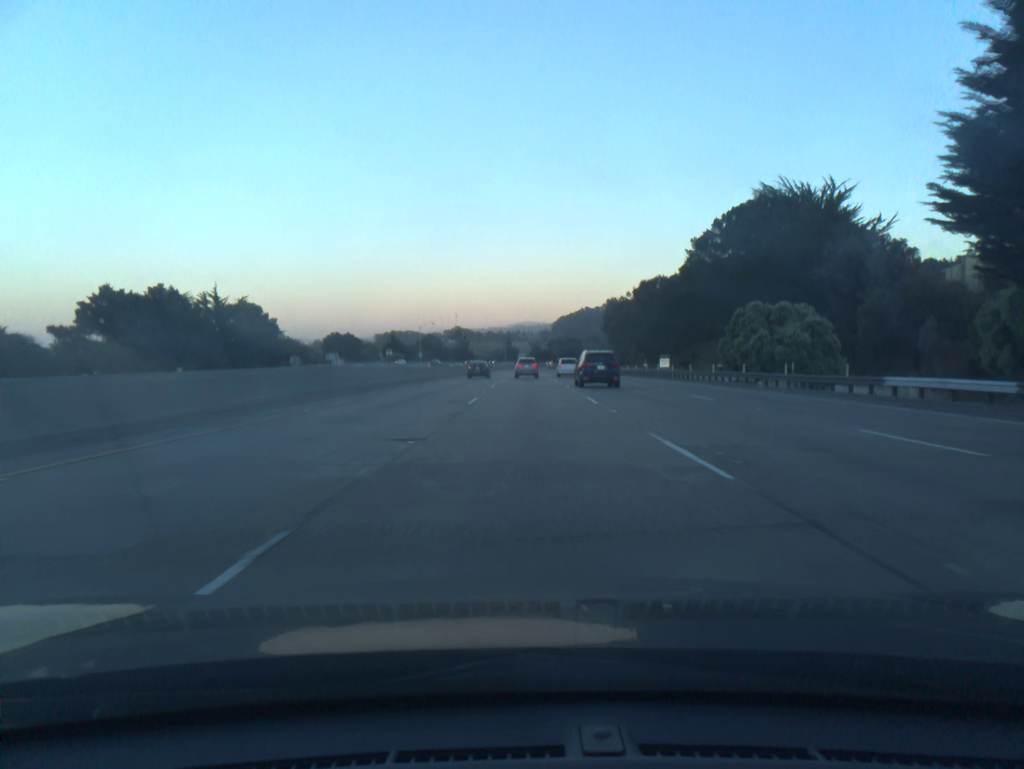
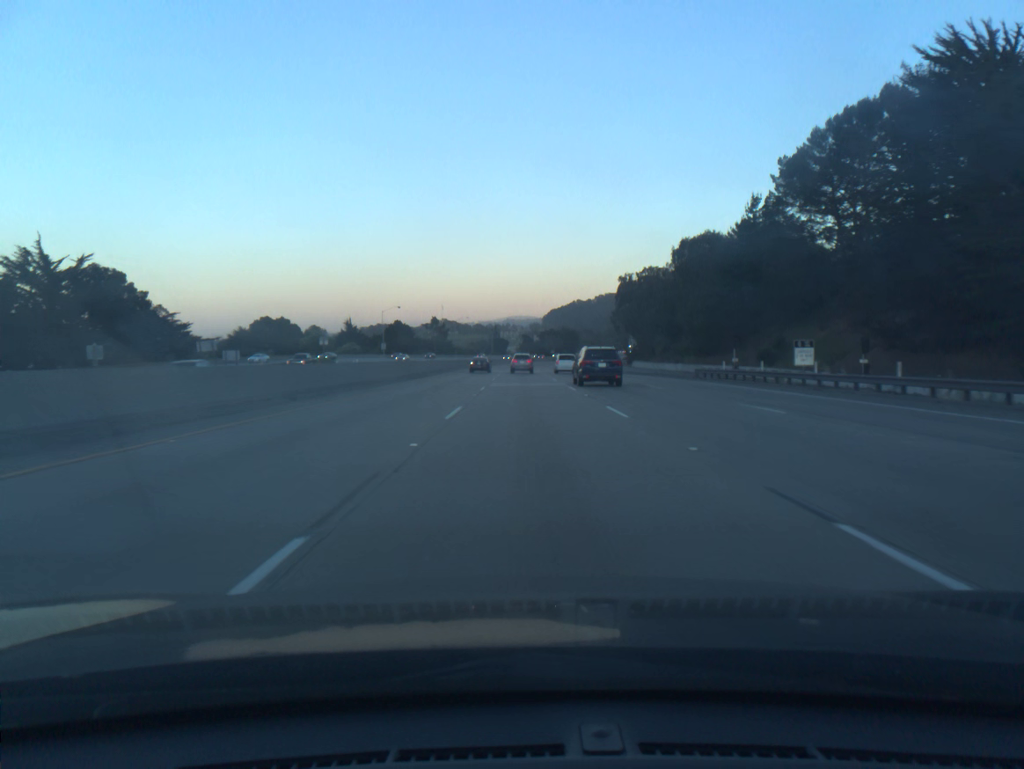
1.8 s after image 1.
(+0.2, +50.5) m; +1°
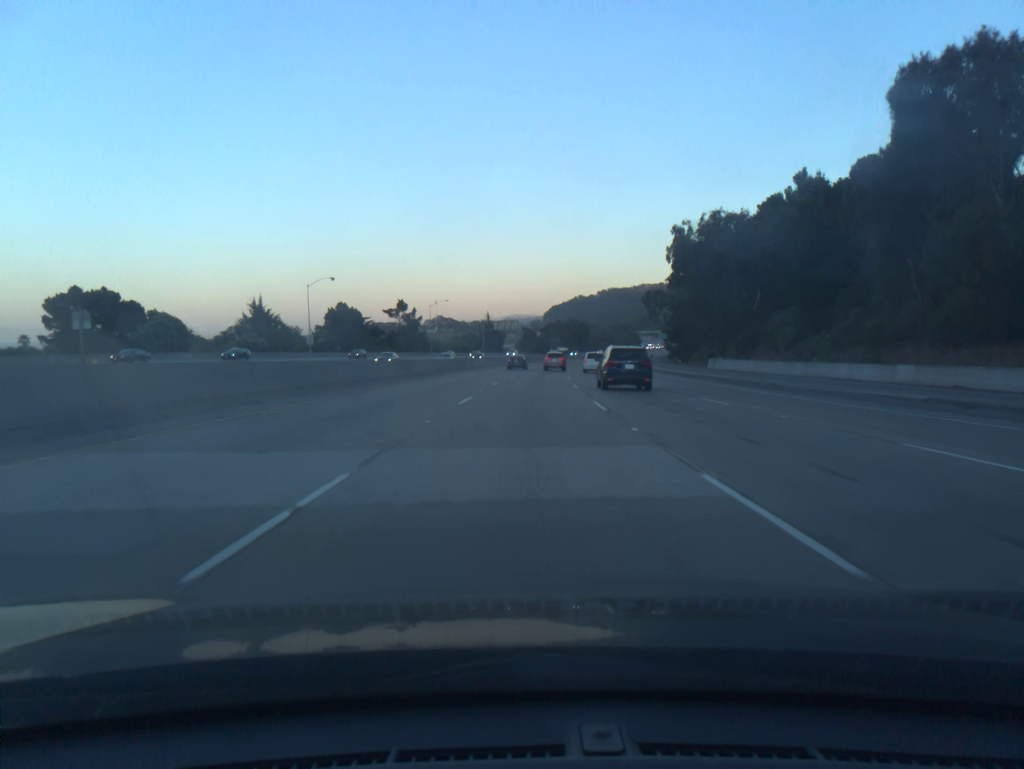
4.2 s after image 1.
(+0.2, +68.7) m; 0°
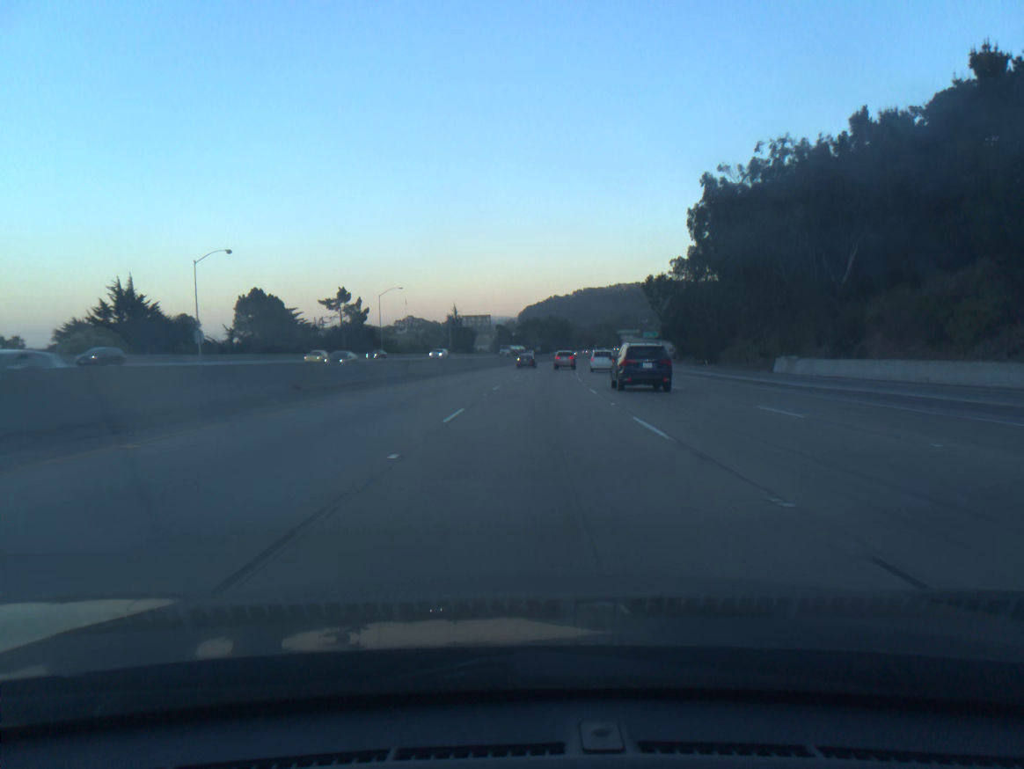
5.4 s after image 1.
(+0.4, +34.9) m; +2°
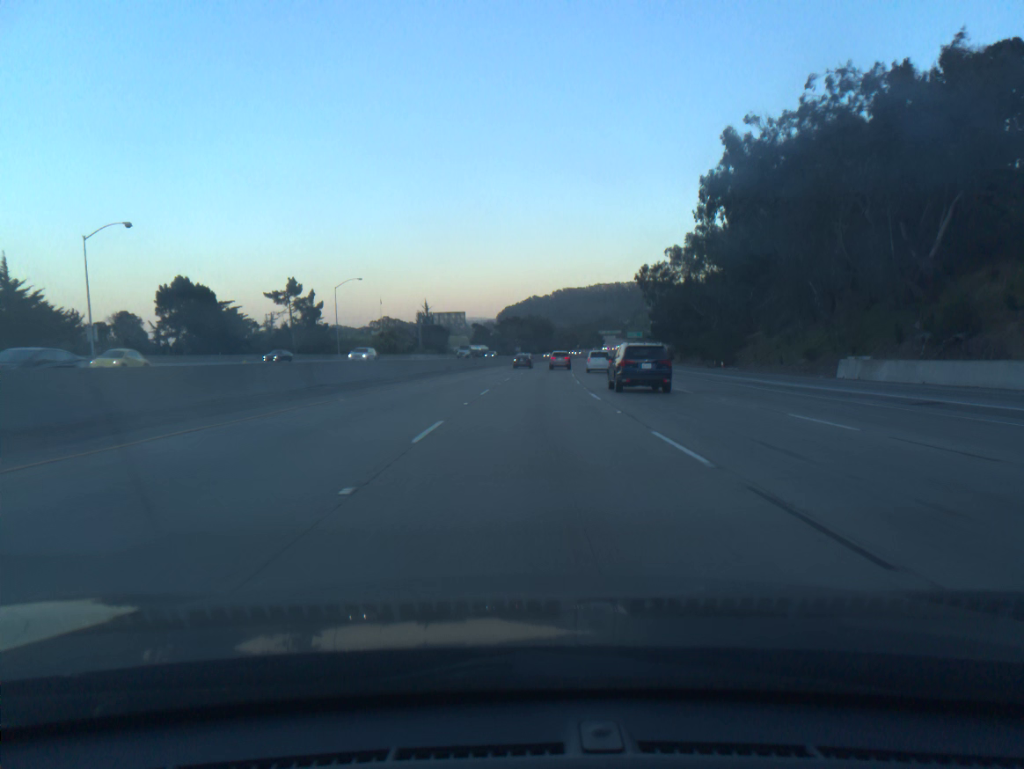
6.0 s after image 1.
(+0.2, +17.7) m; +2°
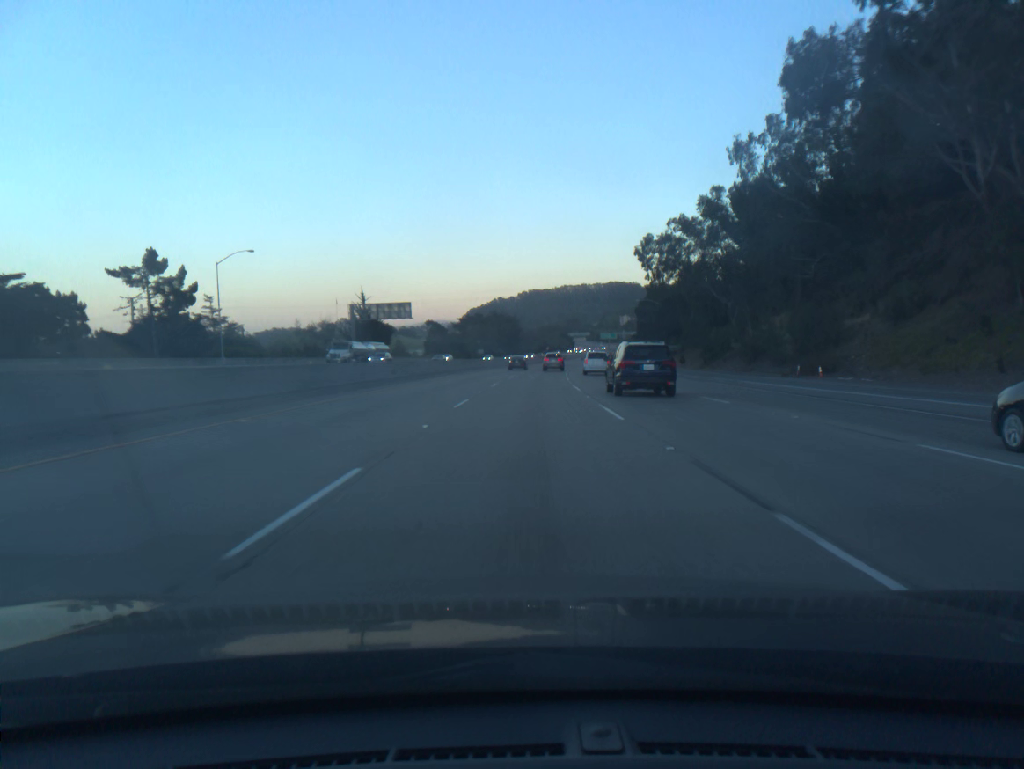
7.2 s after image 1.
(+0.8, +35.7) m; +3°
